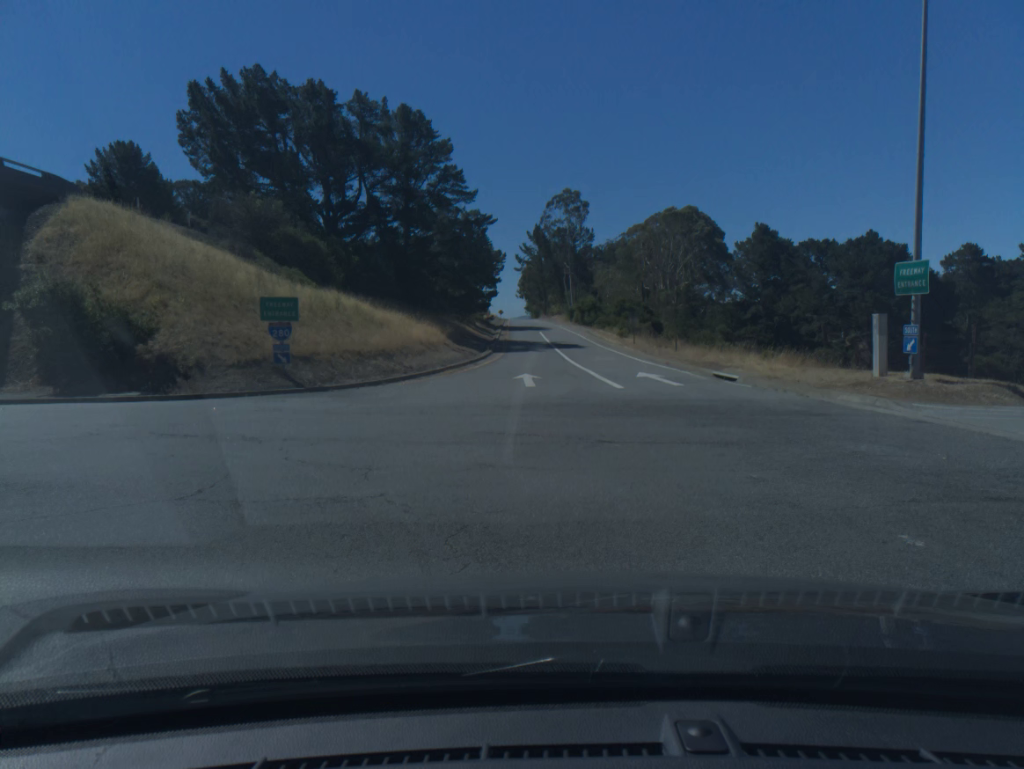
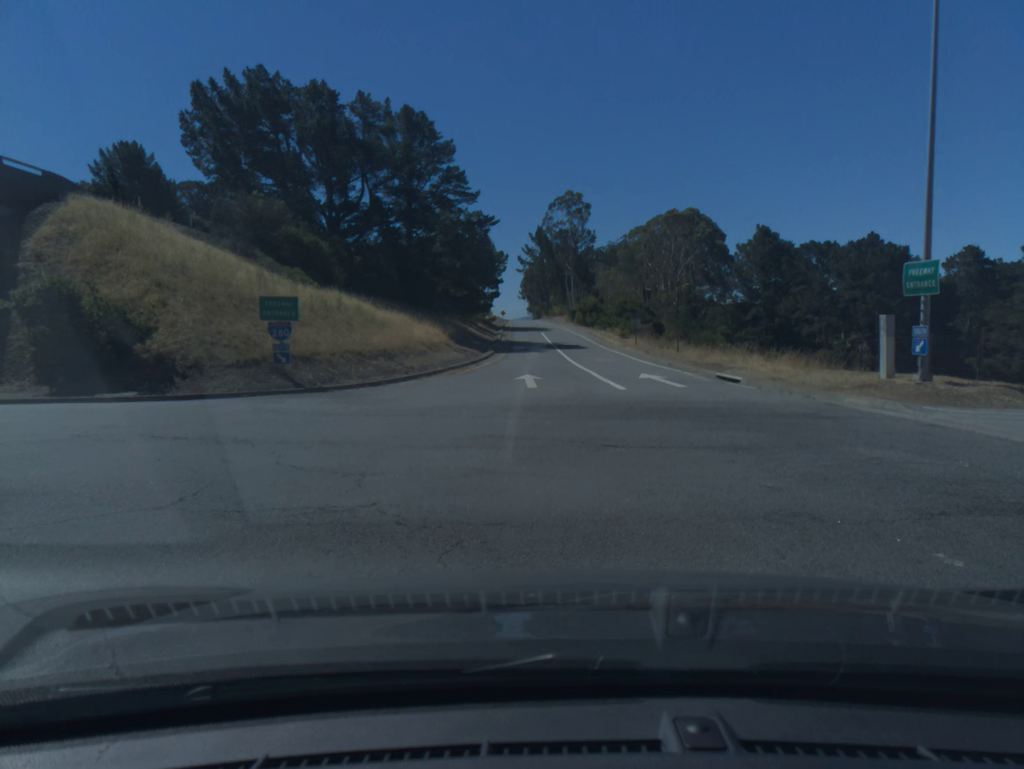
(0.0, +0.5) m; 0°
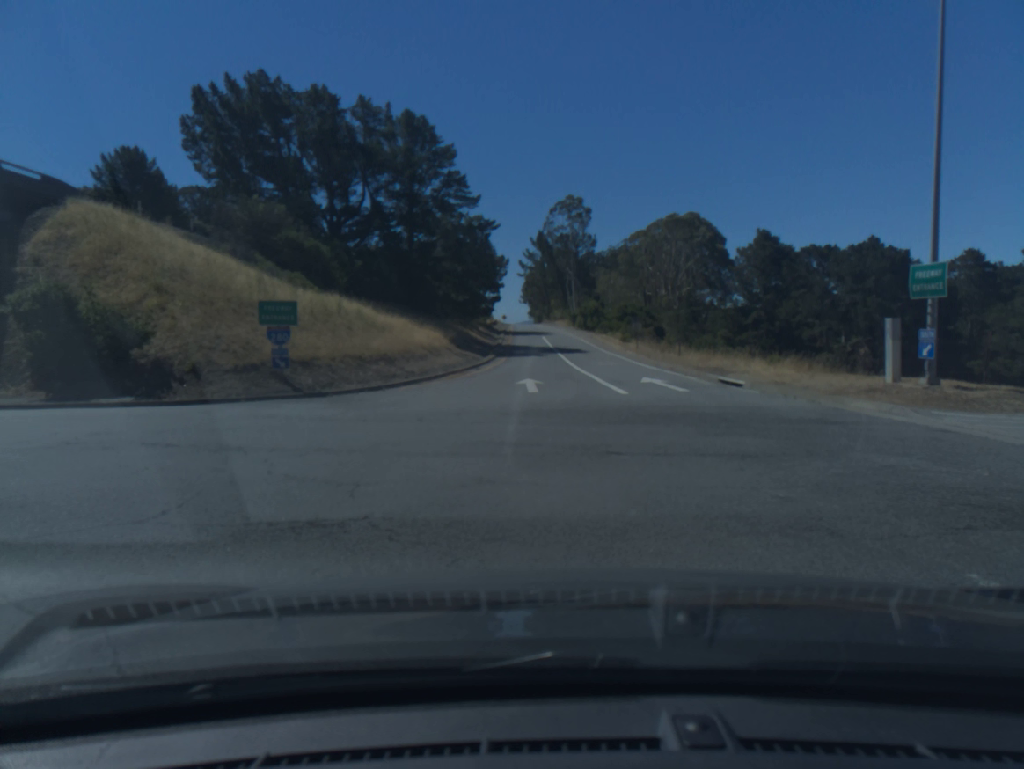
(0.0, +0.3) m; 0°
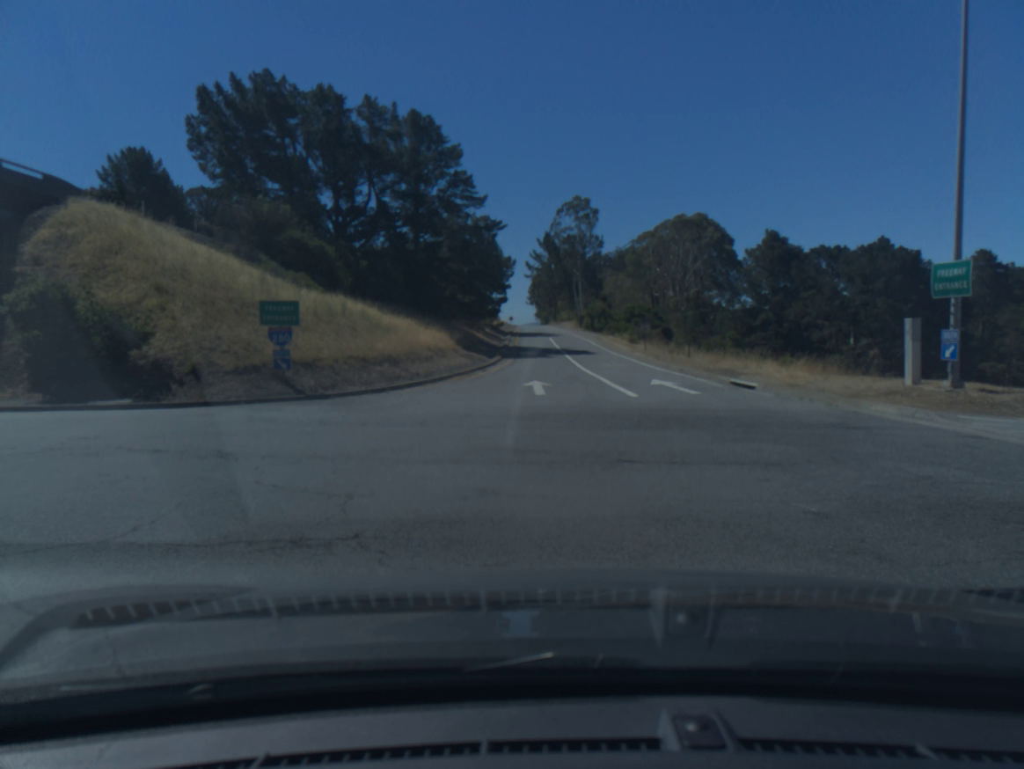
(0.0, +0.5) m; 0°
